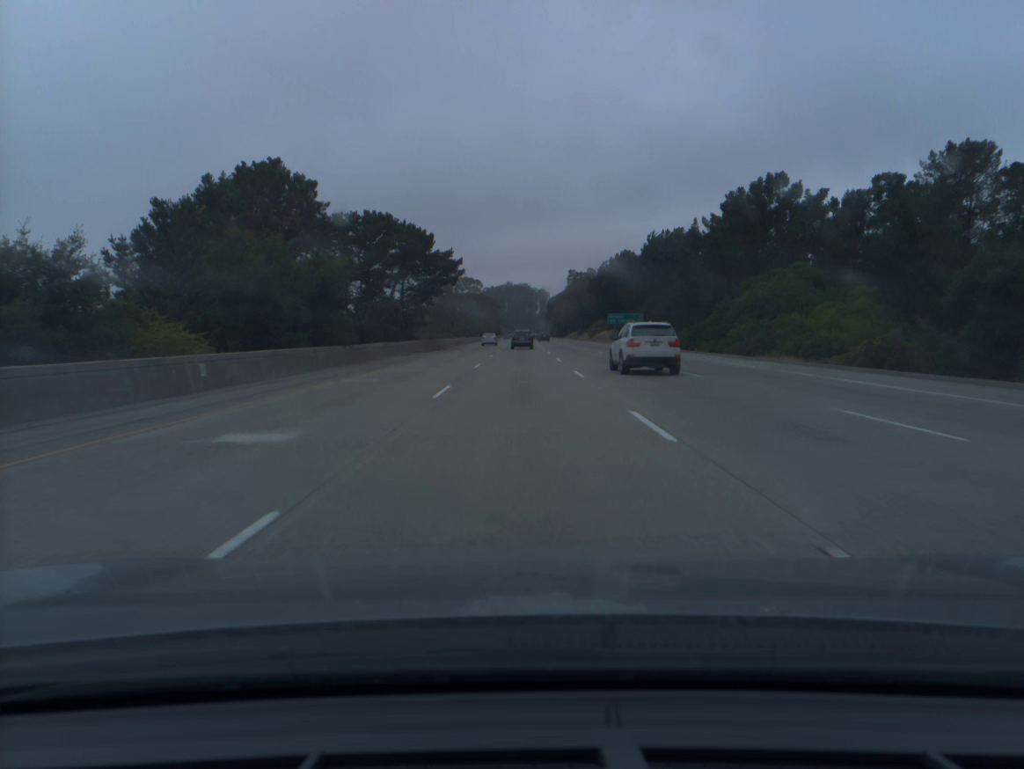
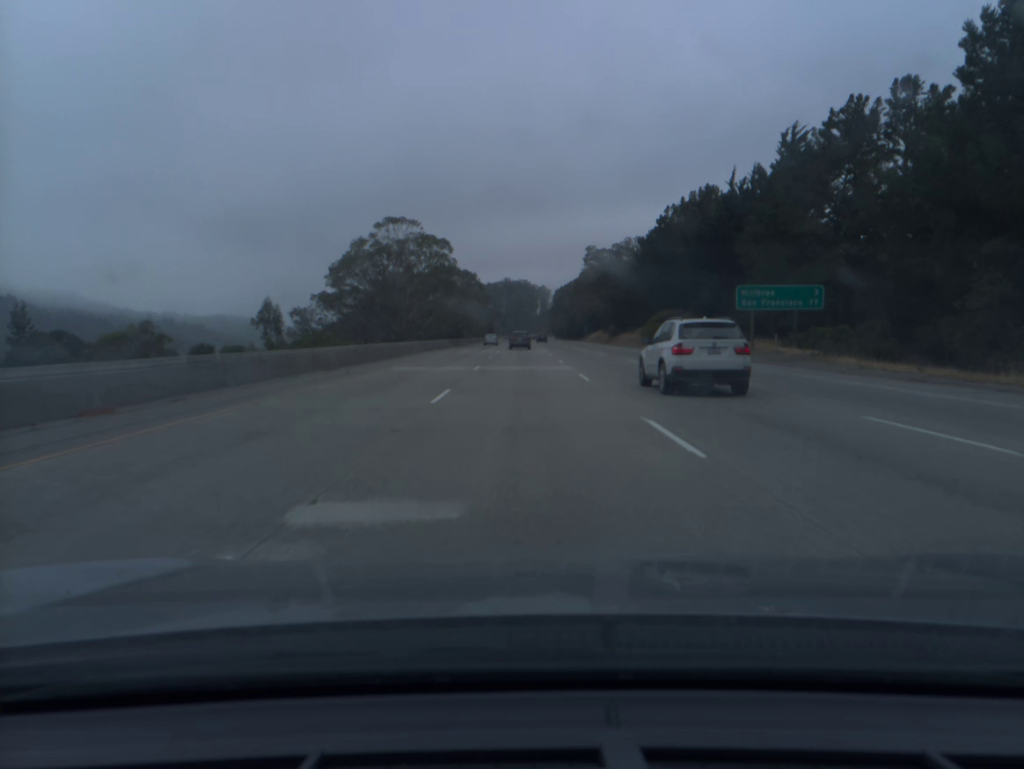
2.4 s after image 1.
(+0.1, +74.4) m; 0°
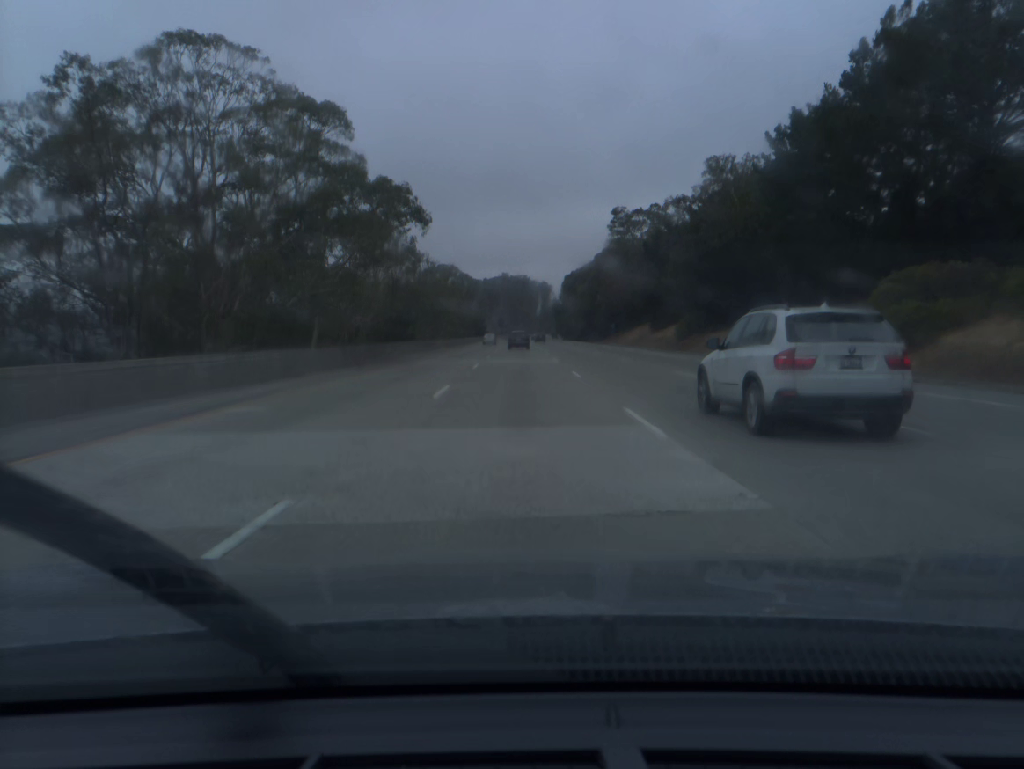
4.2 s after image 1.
(0.0, +56.6) m; 0°
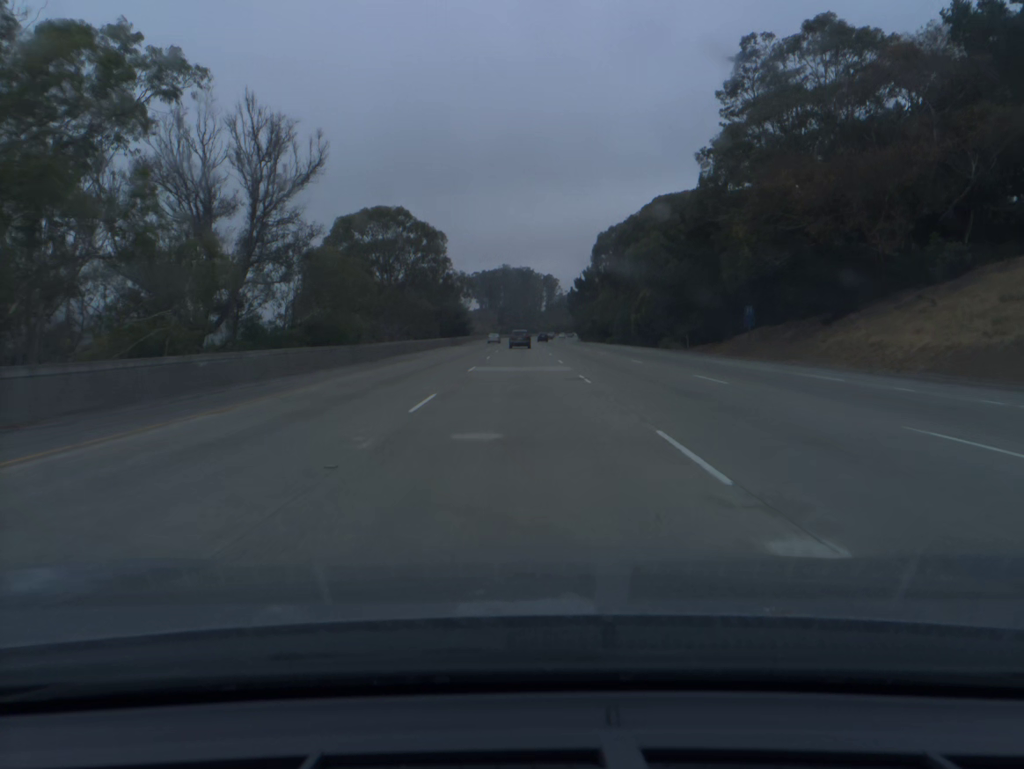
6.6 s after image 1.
(-0.2, +76.7) m; 0°
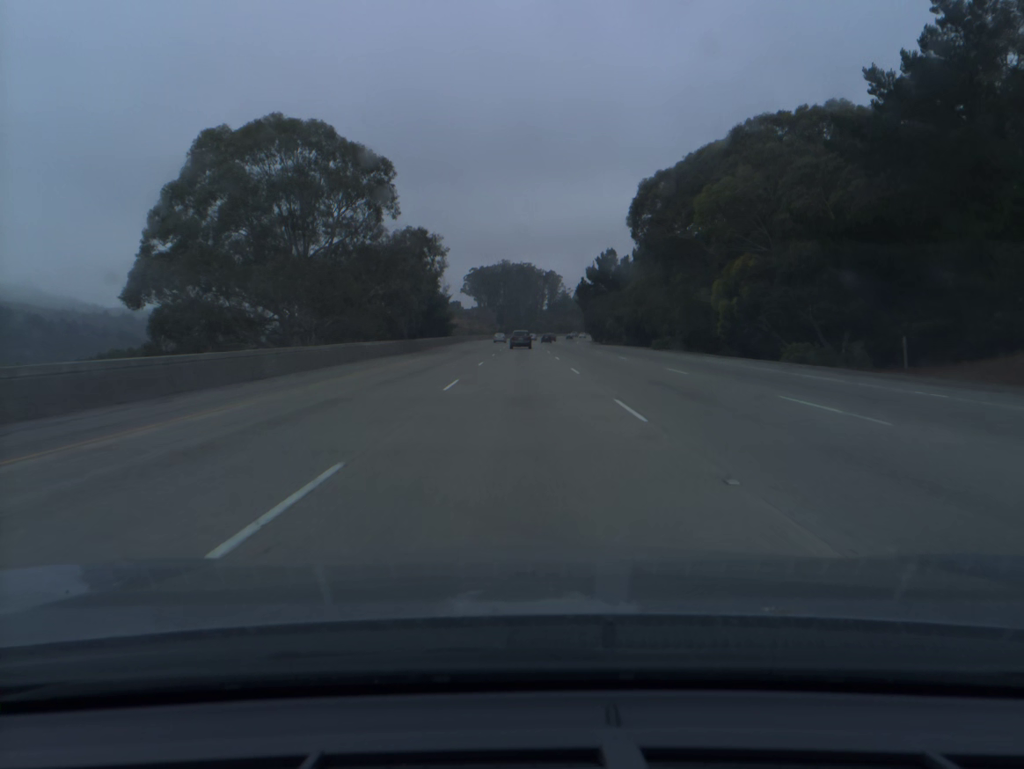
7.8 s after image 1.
(0.0, +38.6) m; 0°
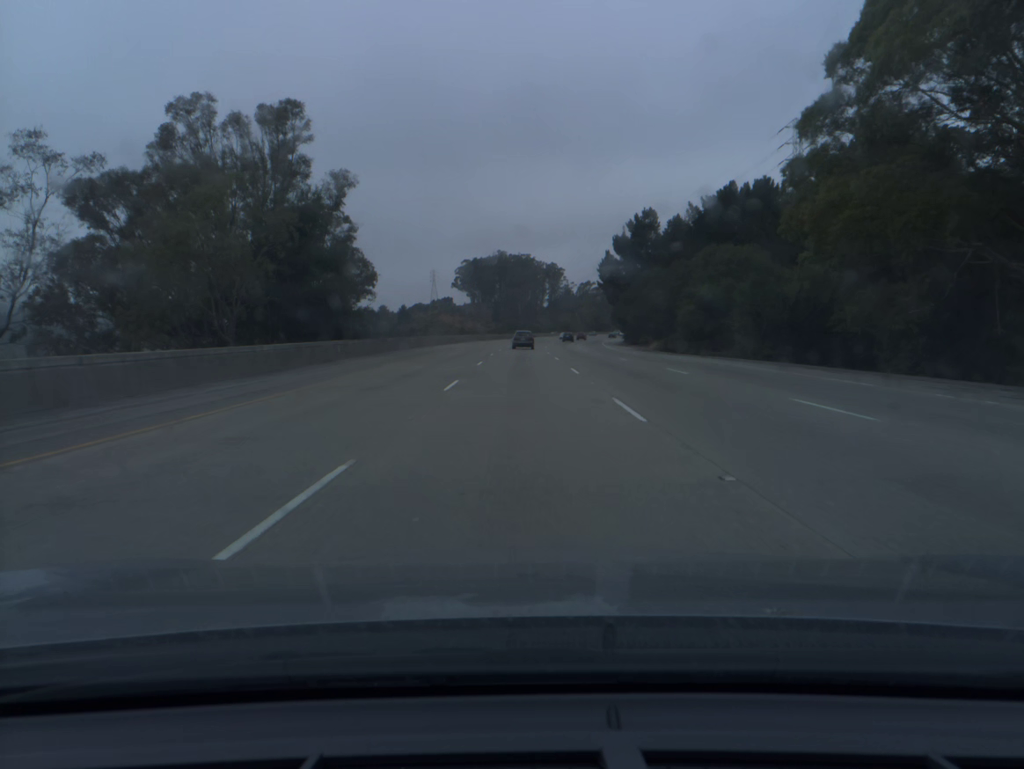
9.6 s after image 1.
(+0.1, +58.3) m; 0°
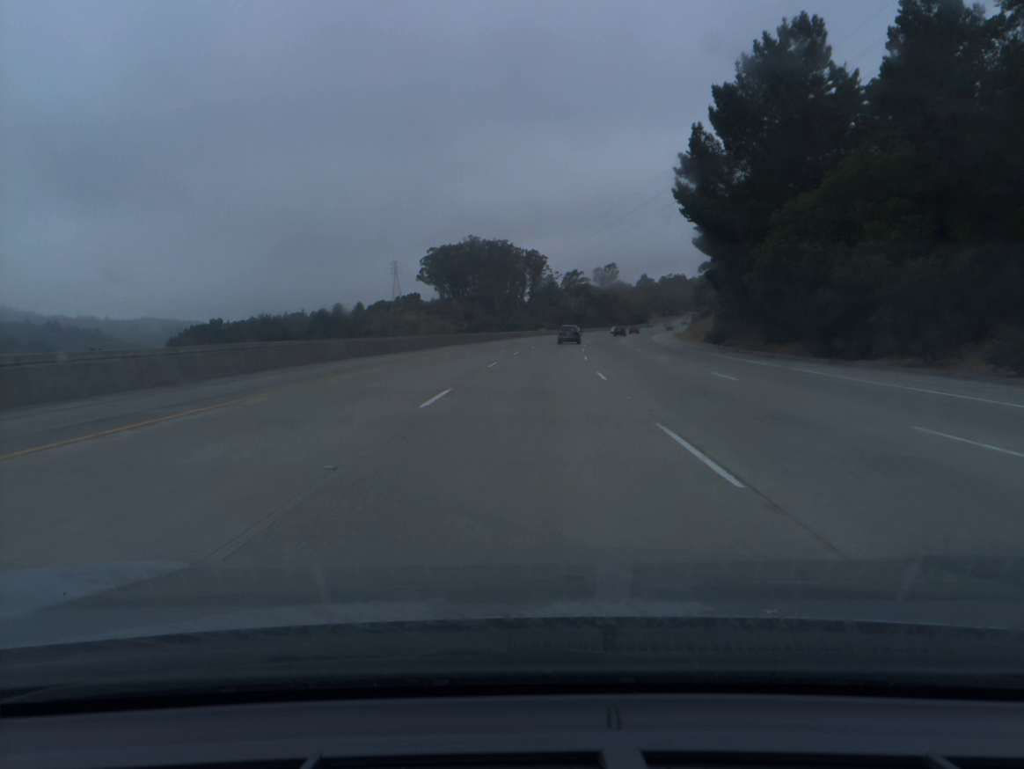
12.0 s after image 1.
(+0.5, +78.3) m; +1°
